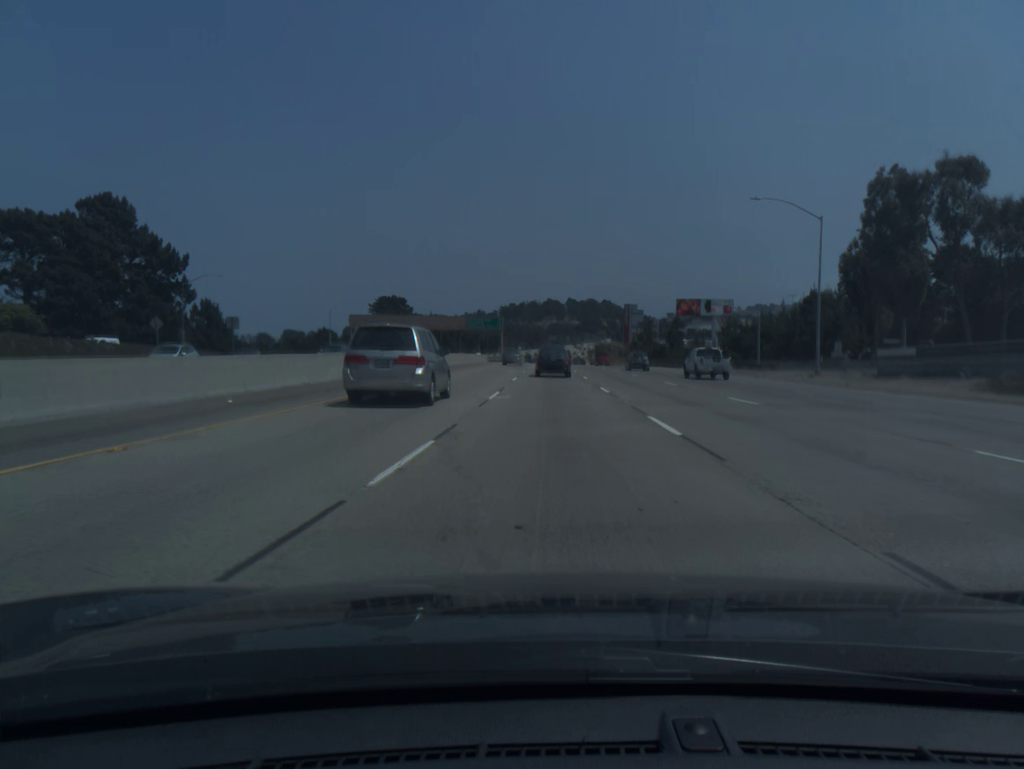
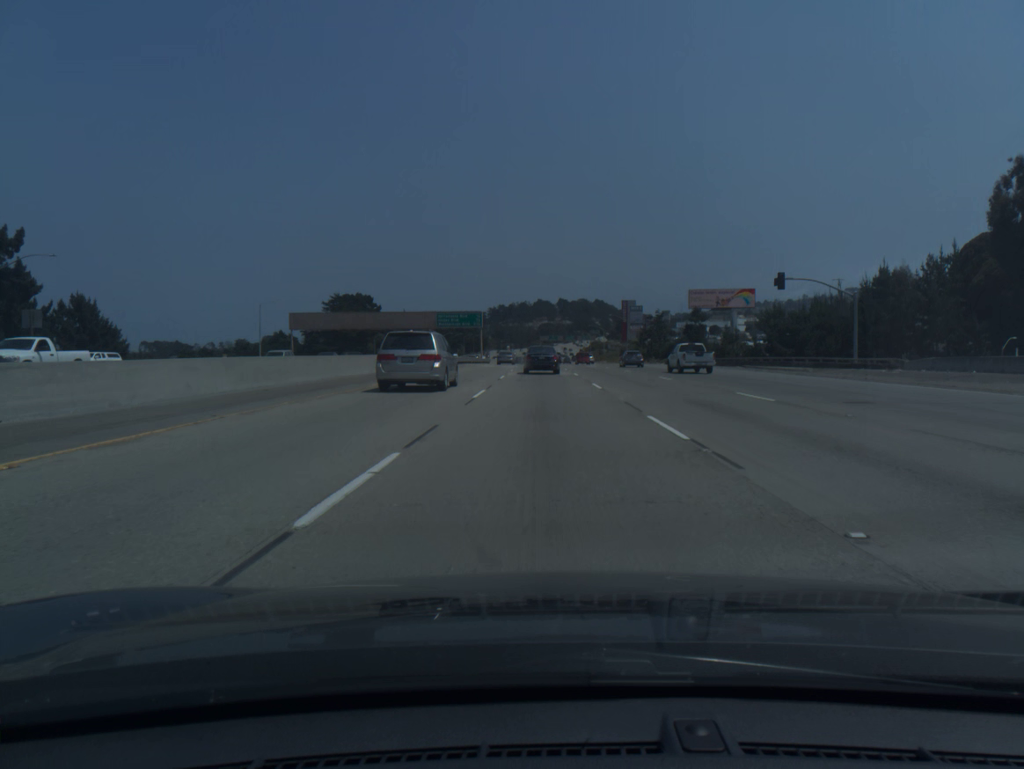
(+0.2, +30.9) m; +1°
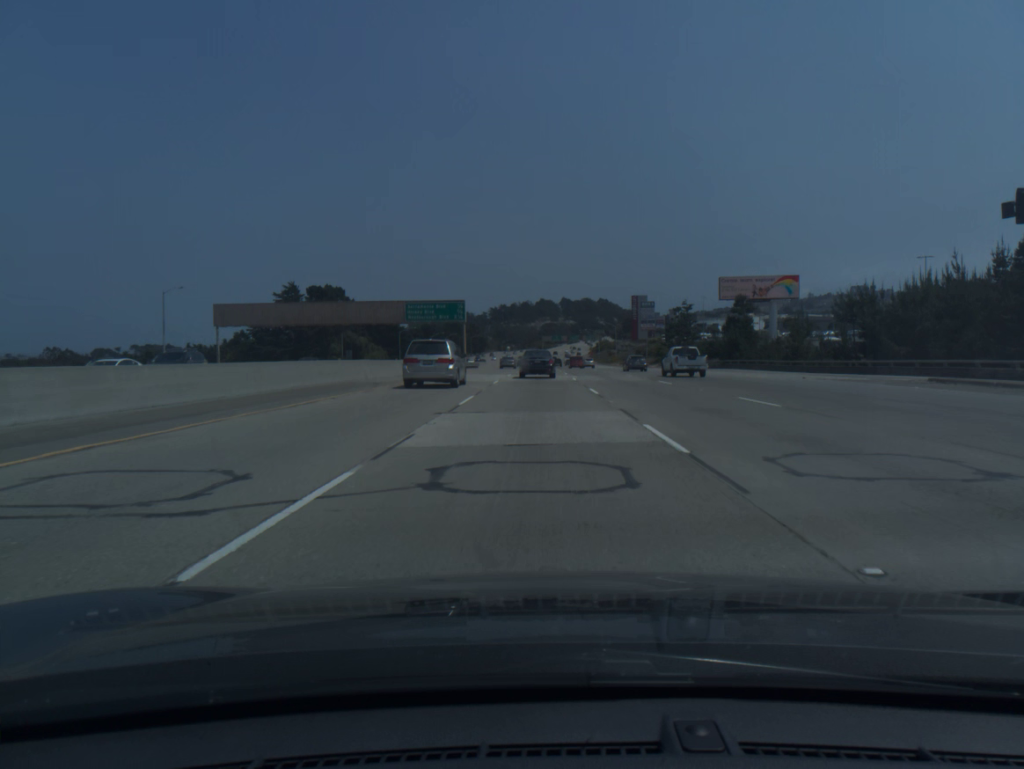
(0.0, +30.4) m; 0°
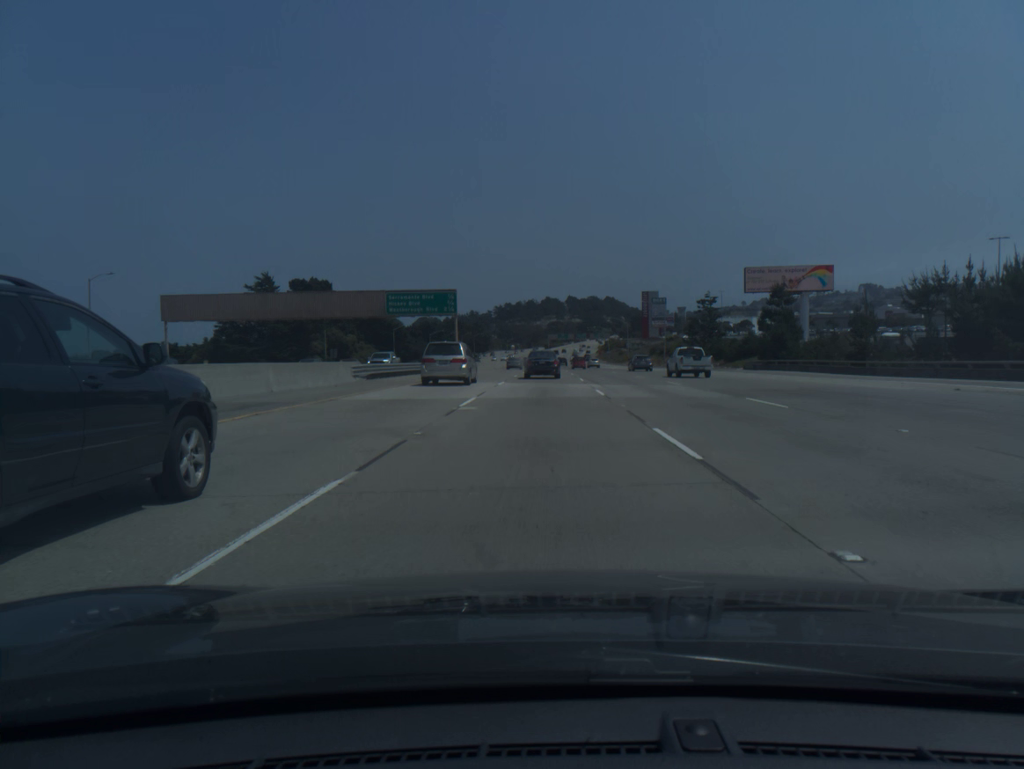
(-0.1, +15.1) m; 0°
